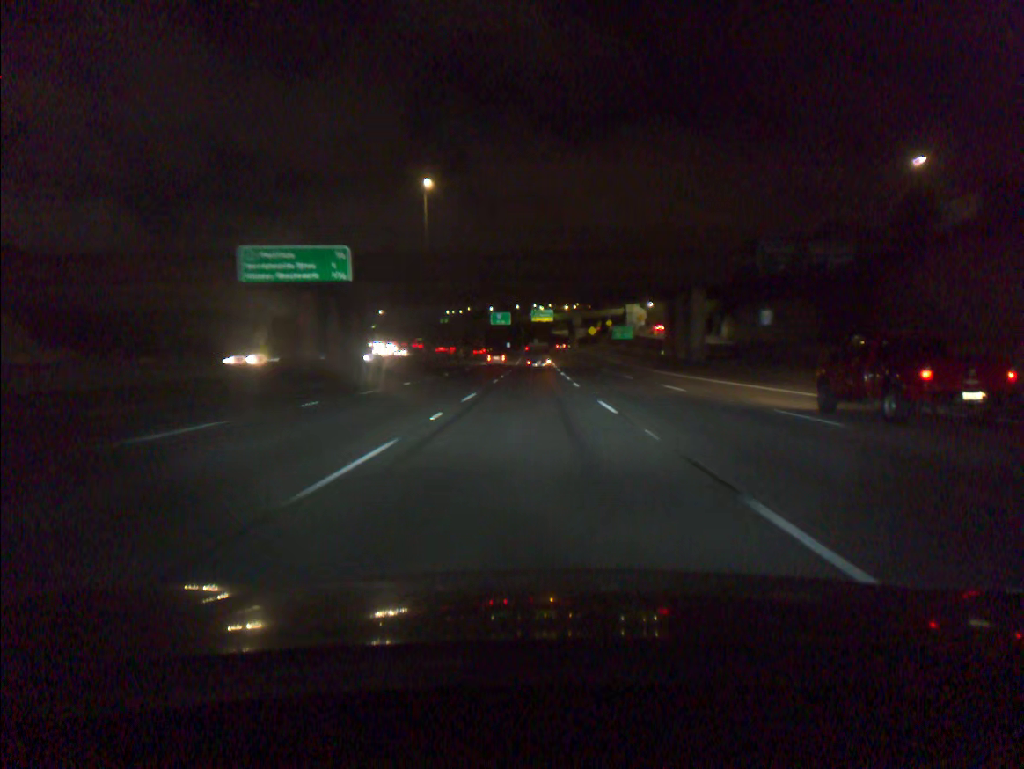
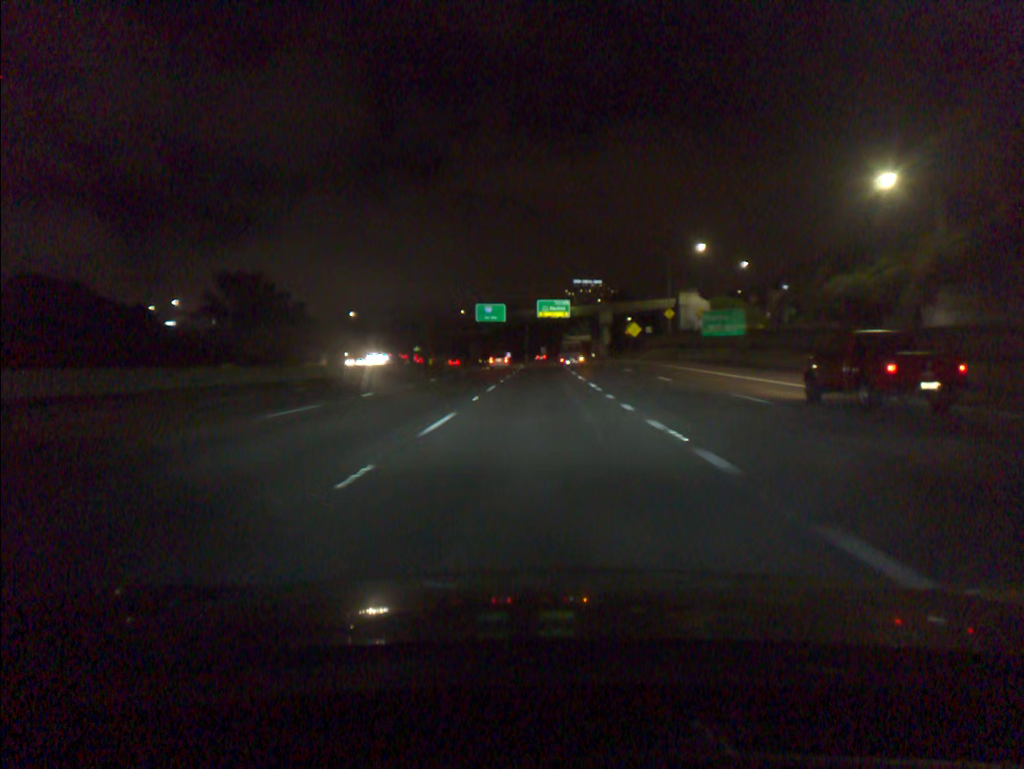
(-0.5, +67.8) m; -1°
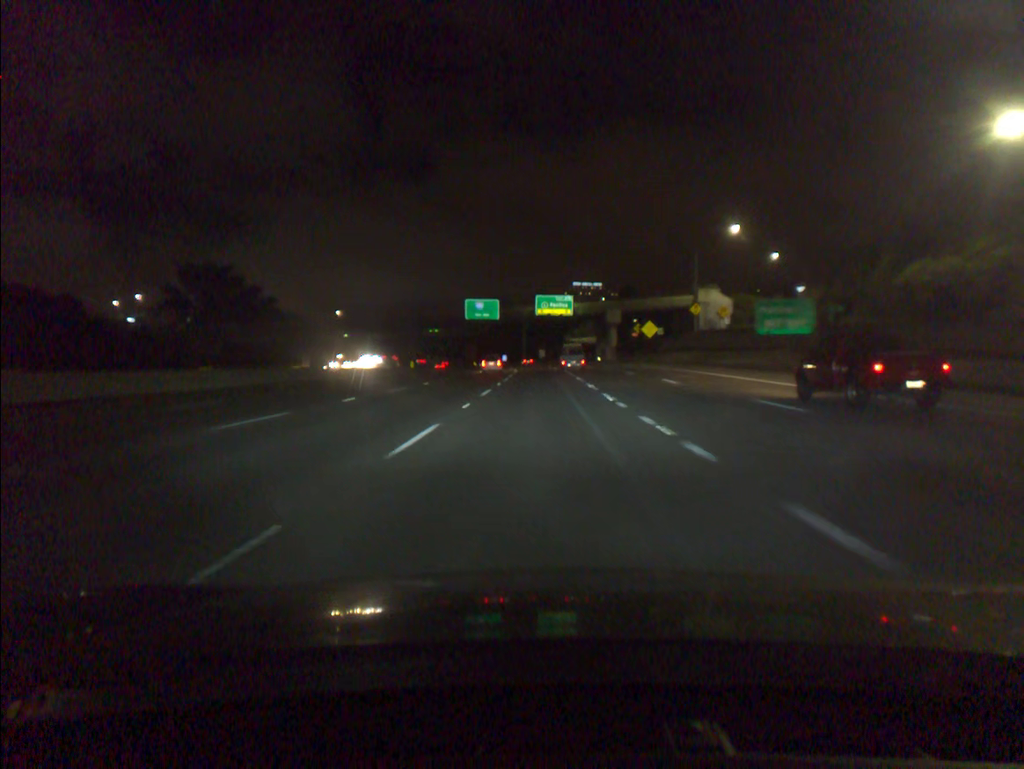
(0.0, +16.9) m; 0°
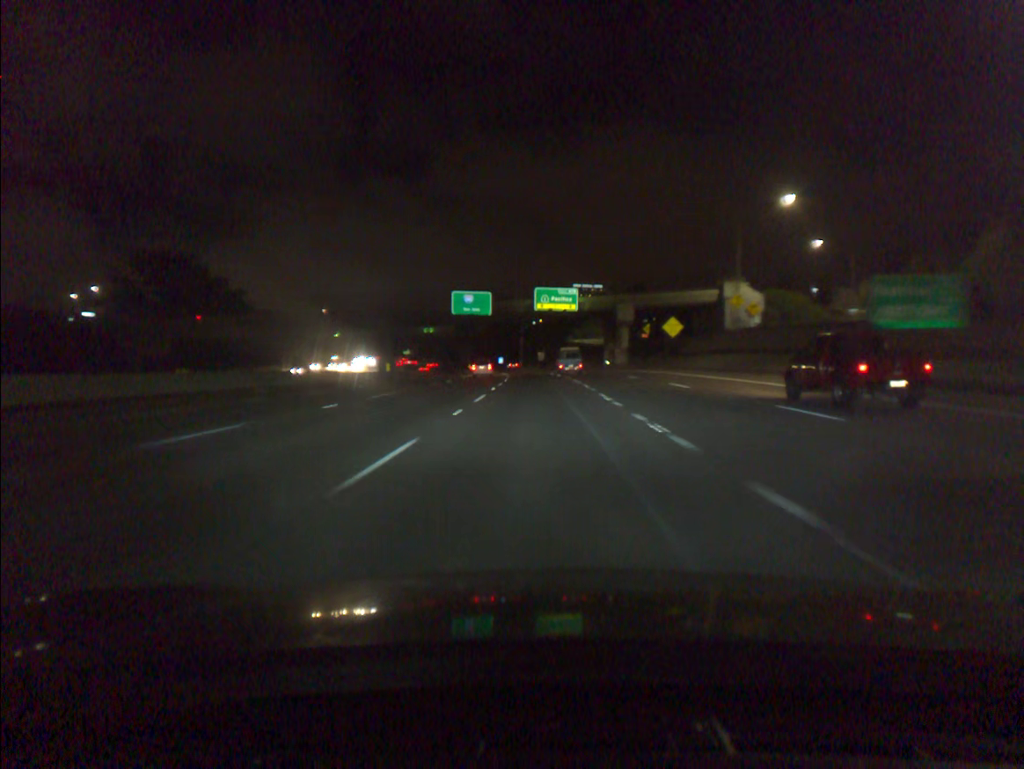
(0.0, +17.0) m; 0°
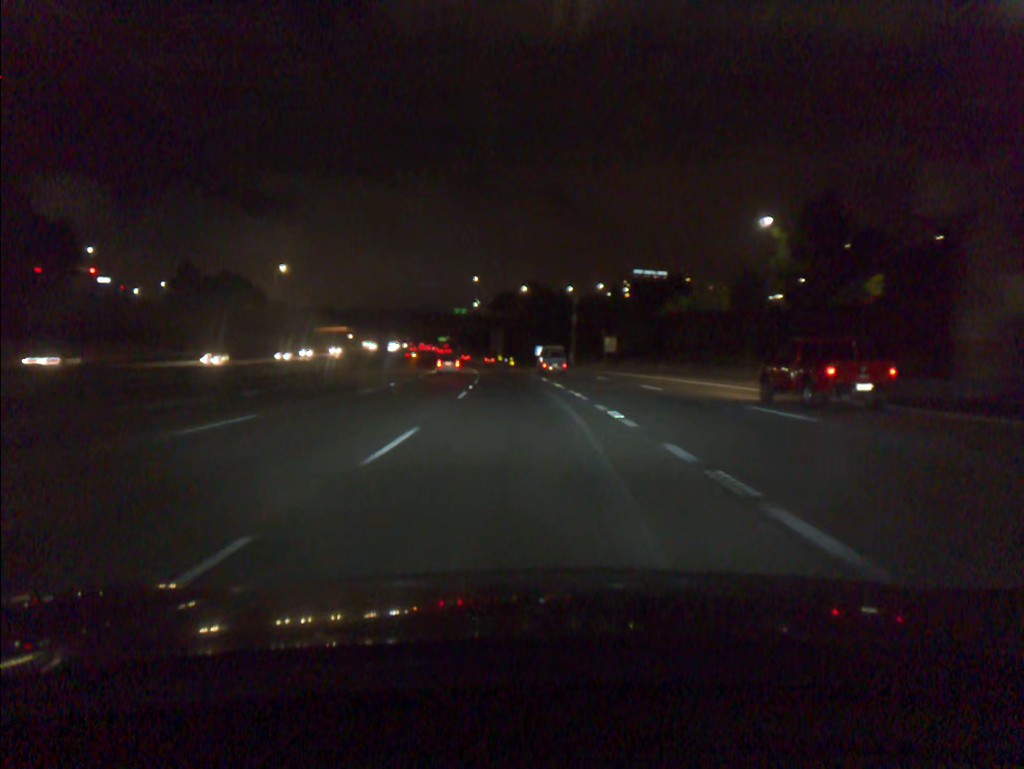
(-1.7, +86.3) m; -4°
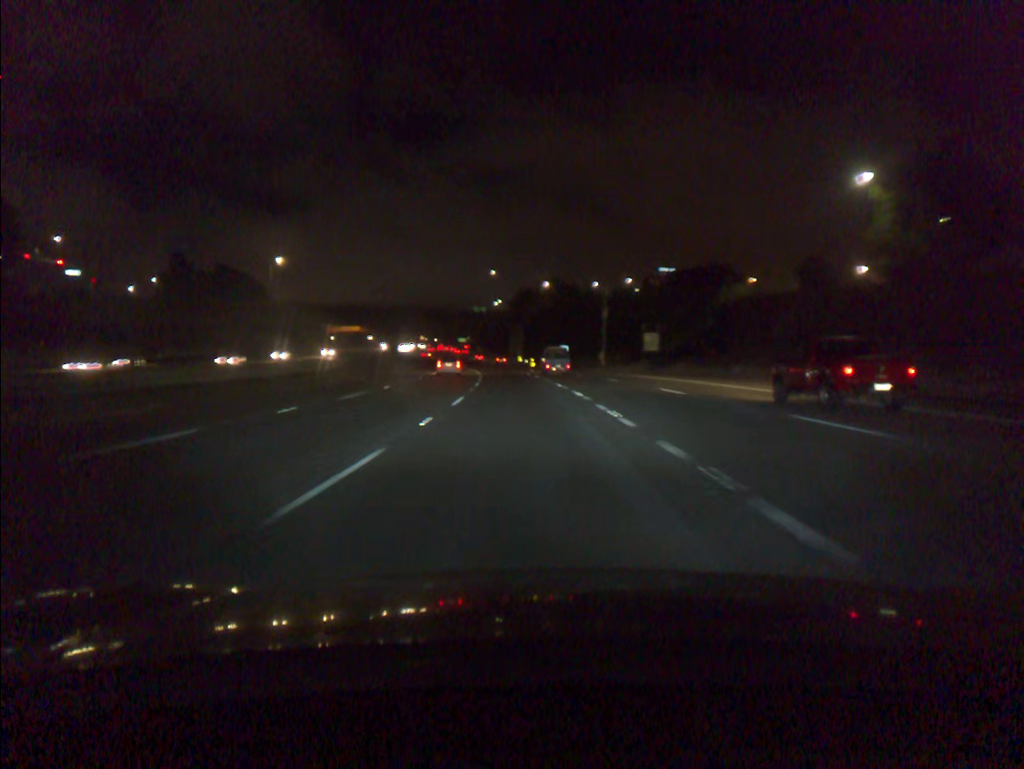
(-0.2, +17.7) m; -2°
